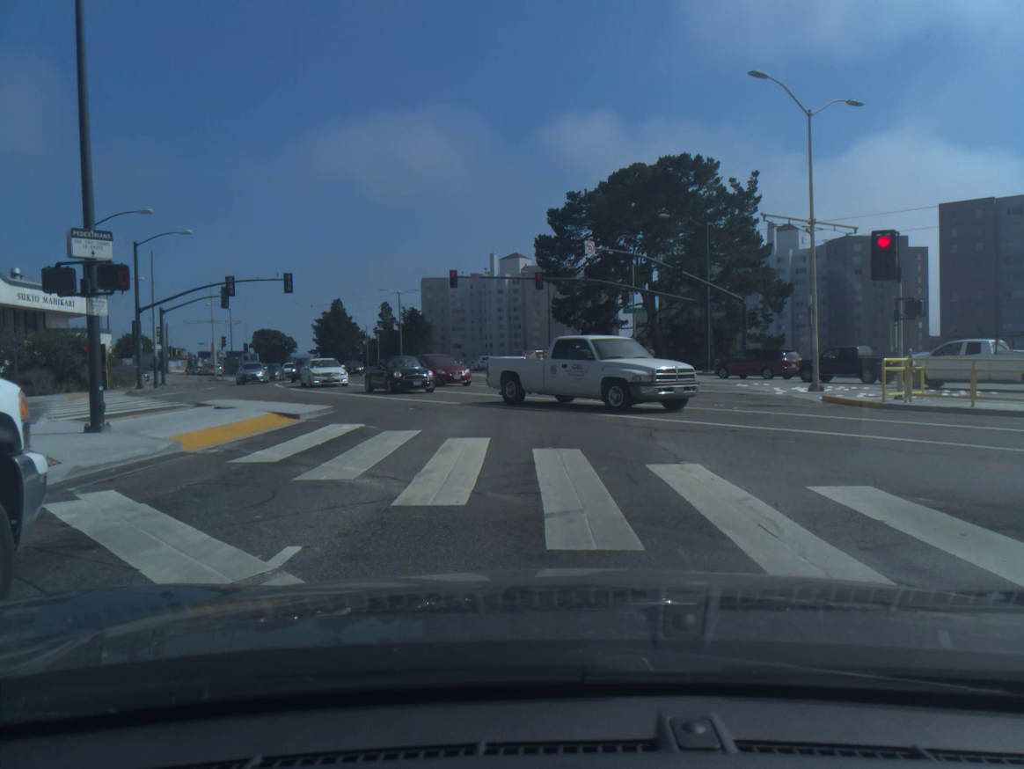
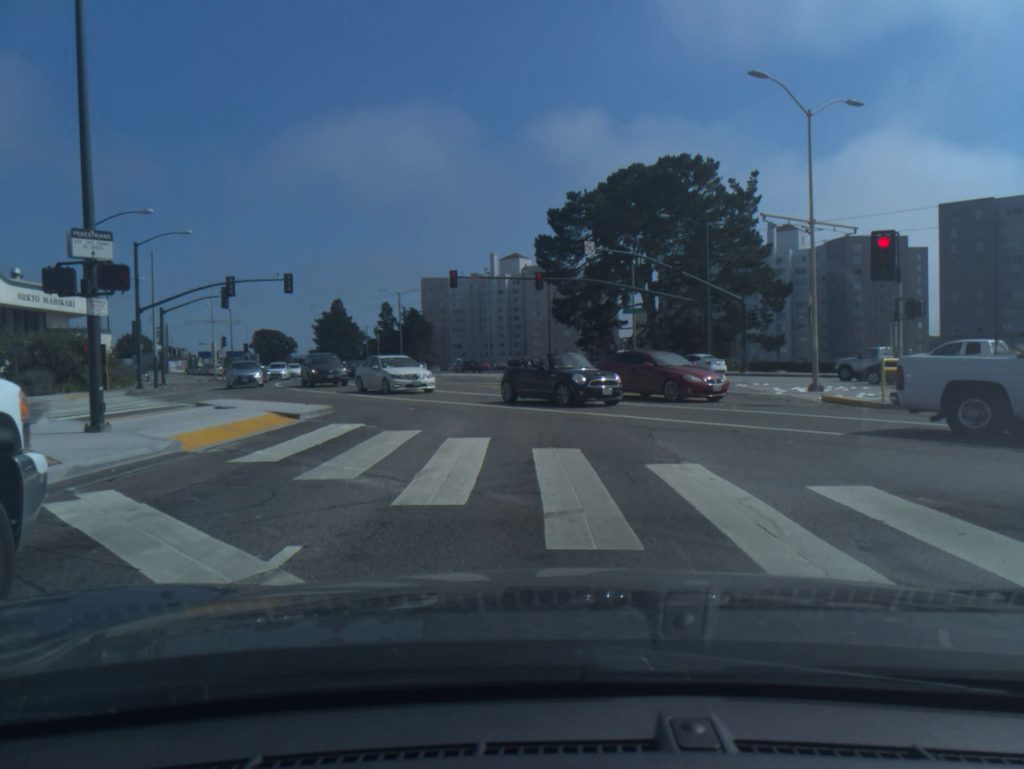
(0.0, 0.0) m; 0°
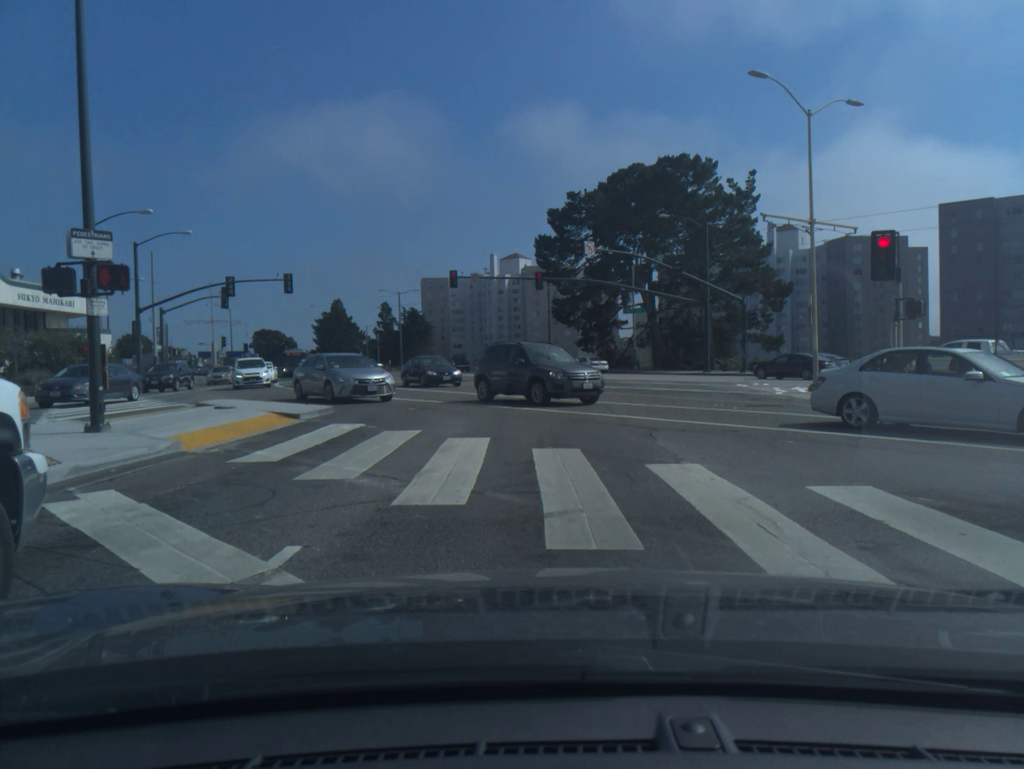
(0.0, 0.0) m; 0°
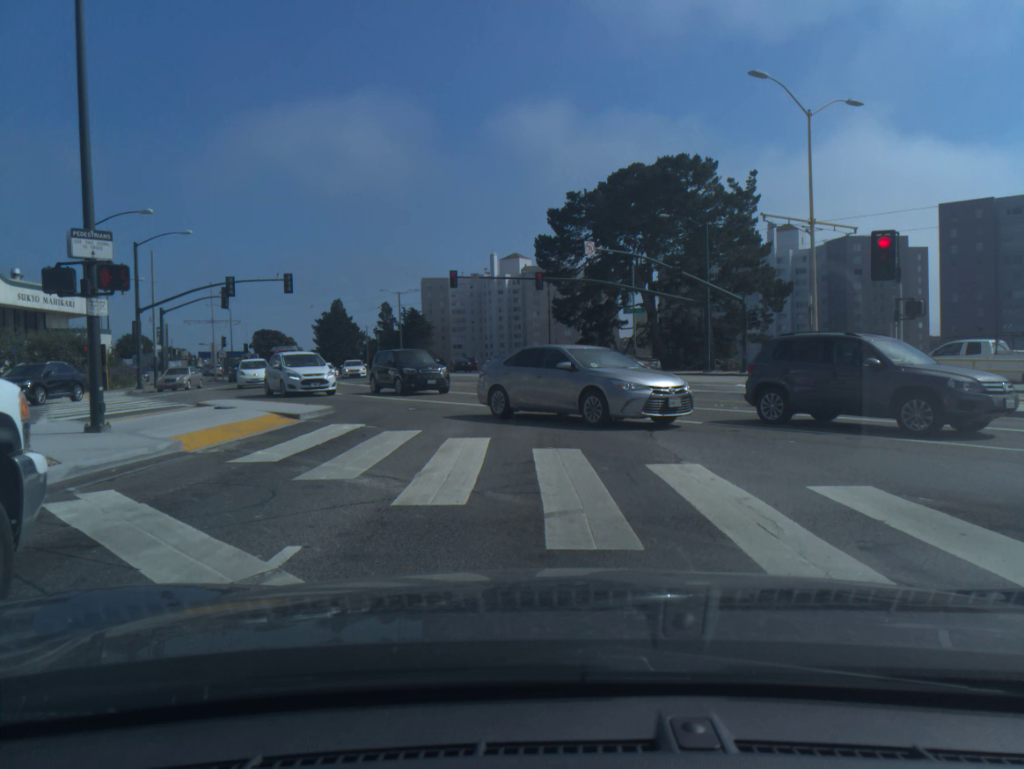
(0.0, 0.0) m; 0°
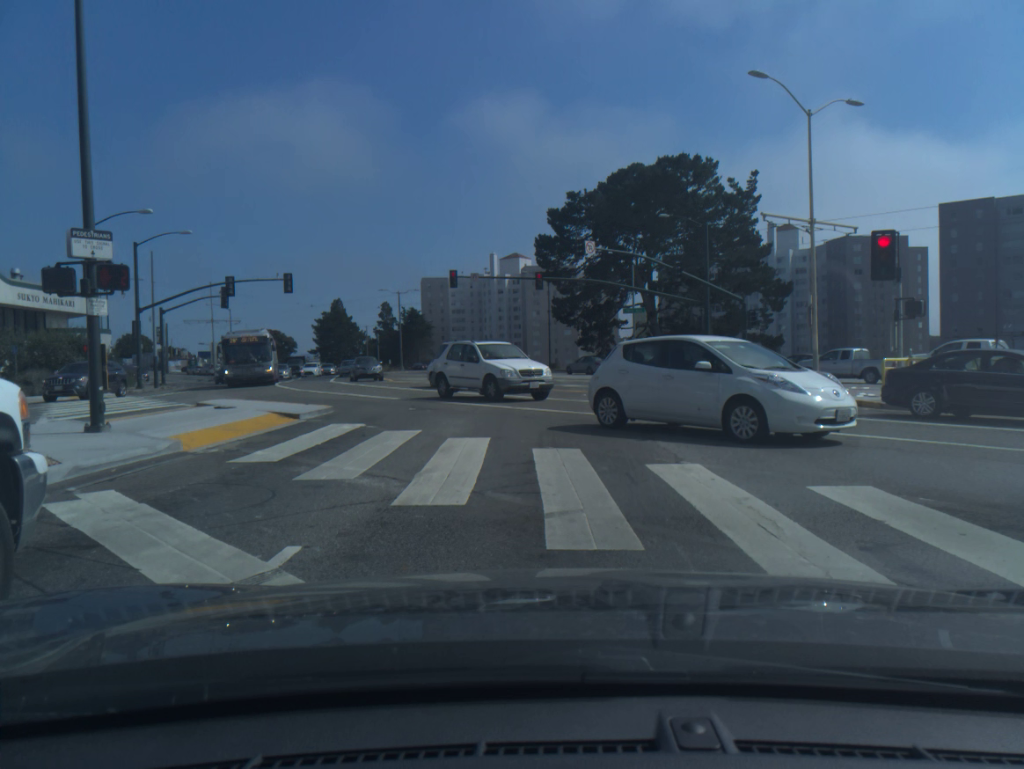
(0.0, 0.0) m; 0°
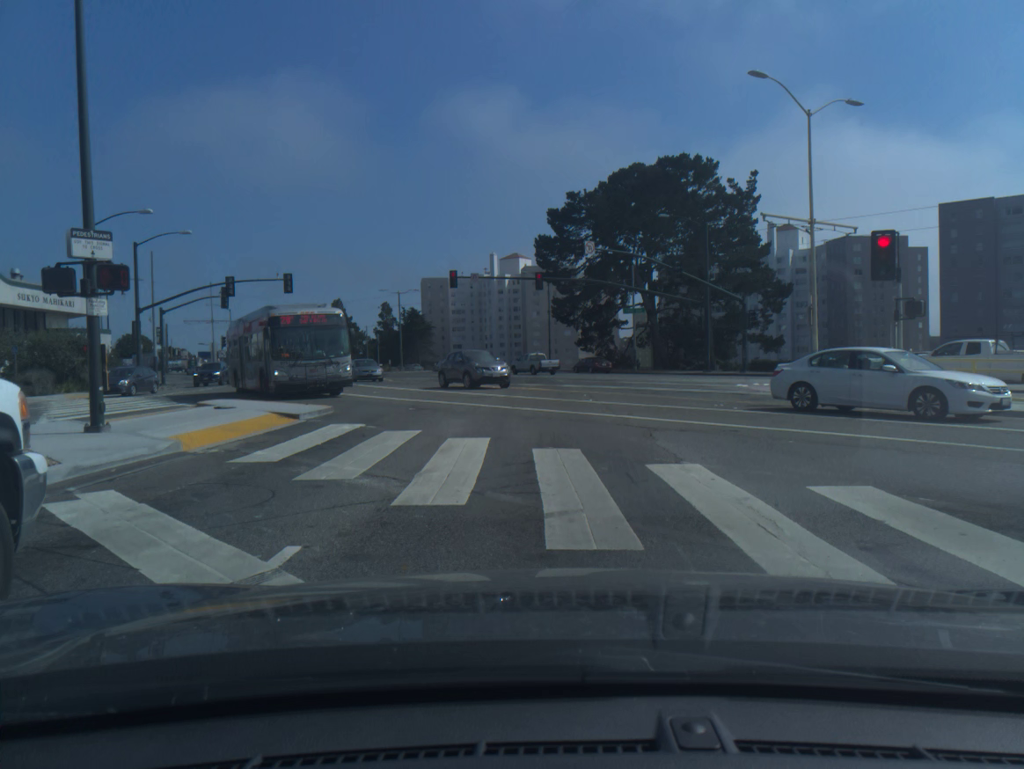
(0.0, 0.0) m; 0°
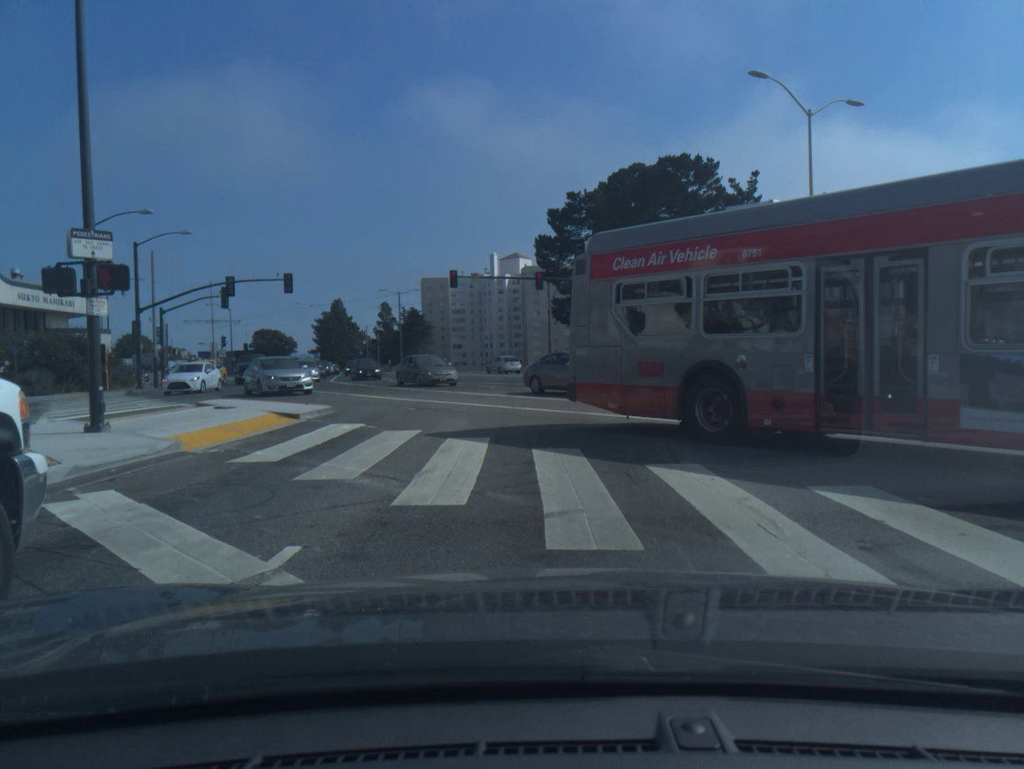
(0.0, 0.0) m; 0°
